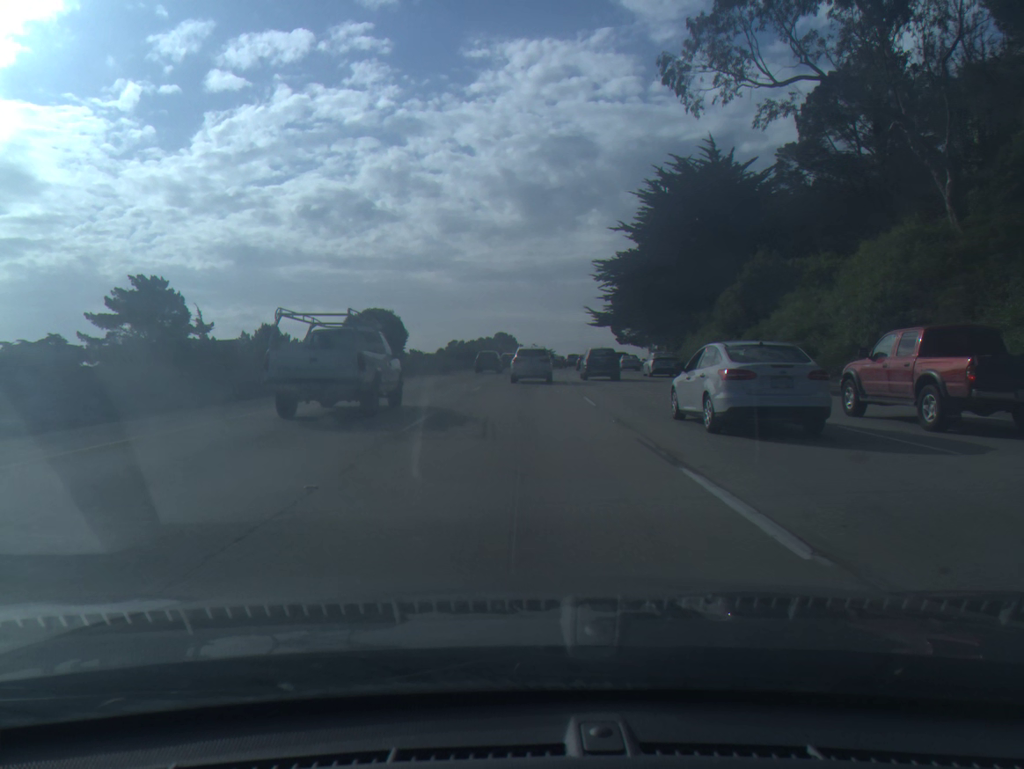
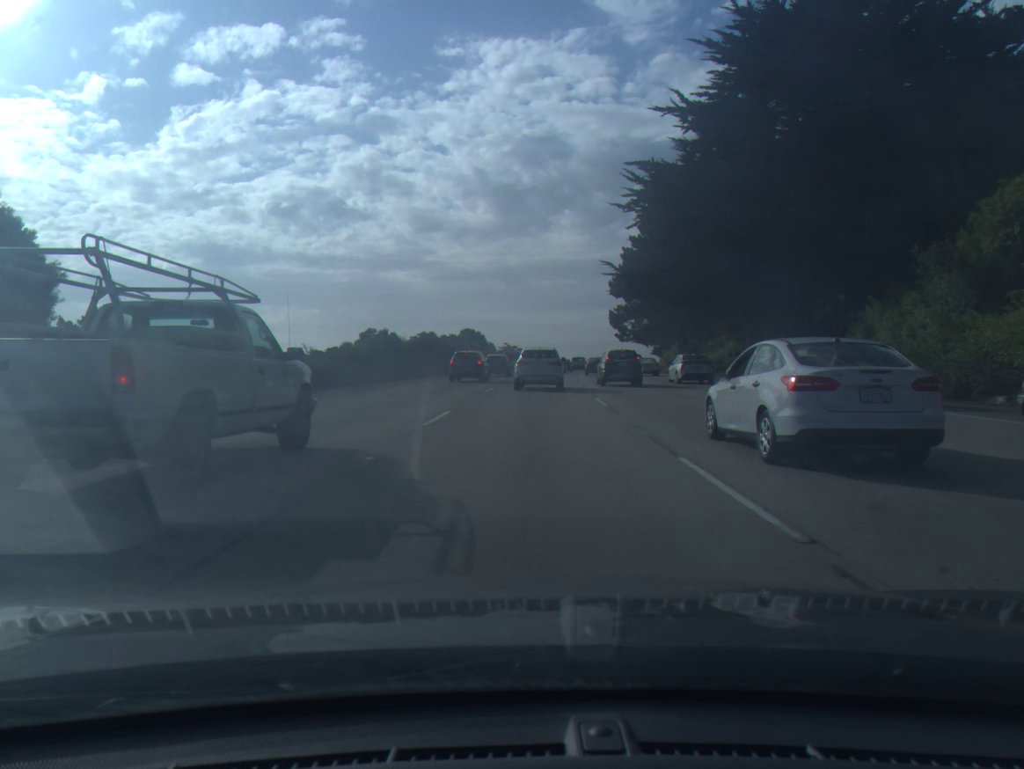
(+0.6, +42.5) m; +2°
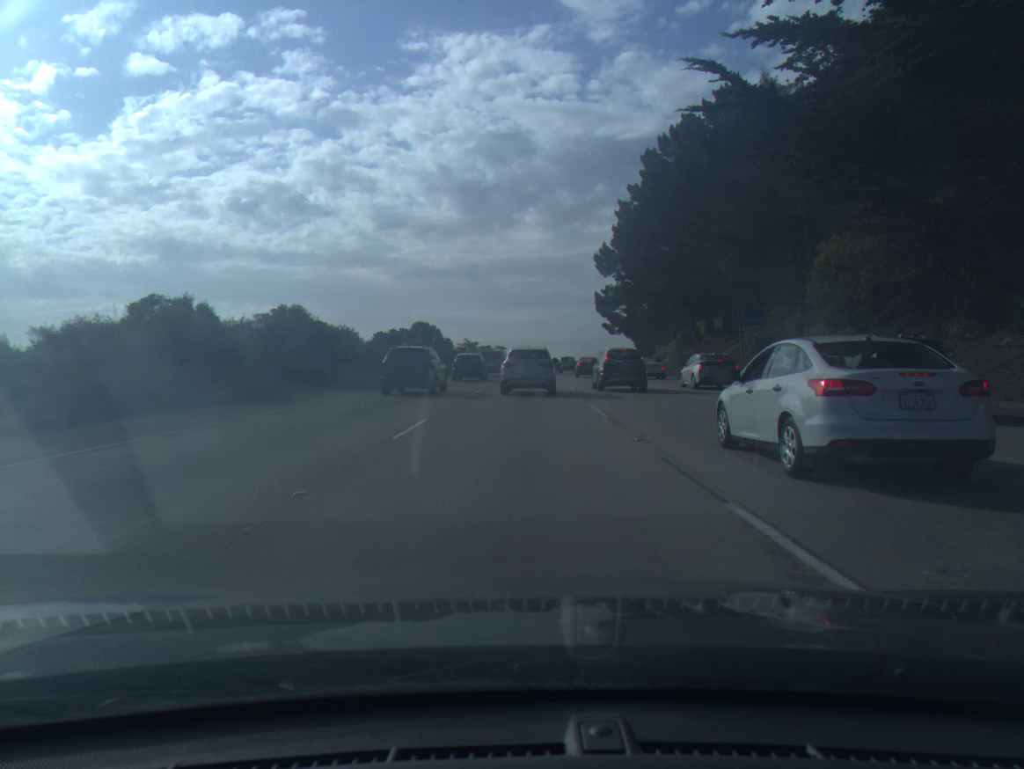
(+0.8, +31.3) m; +3°
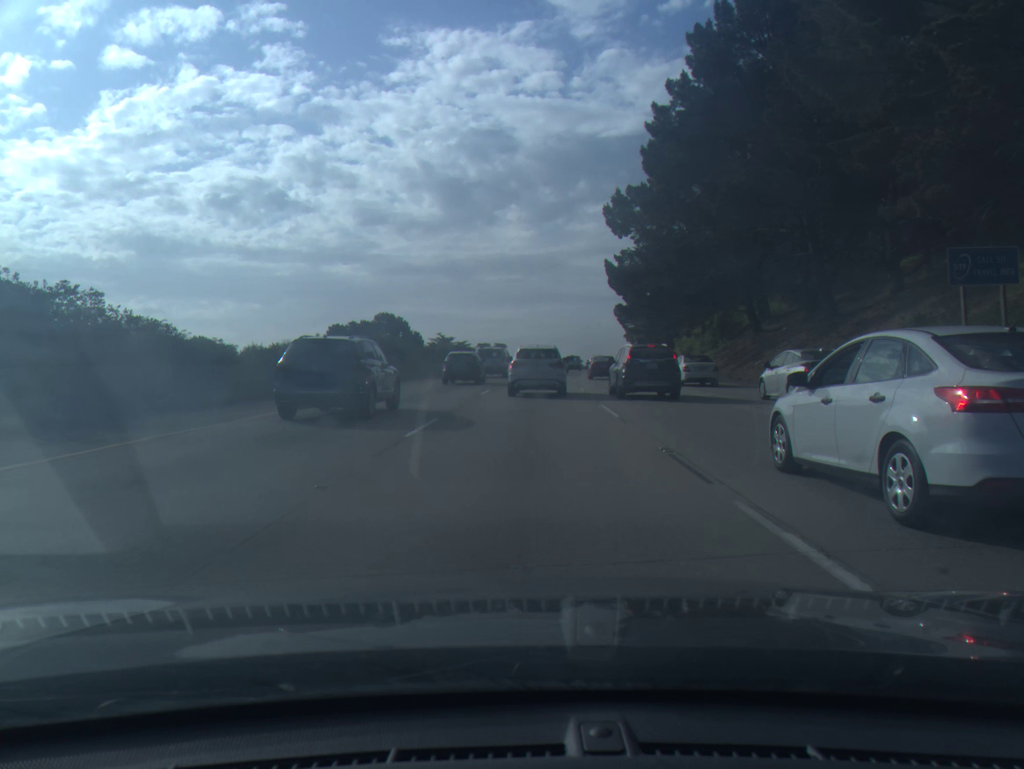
(+0.2, +29.2) m; +1°
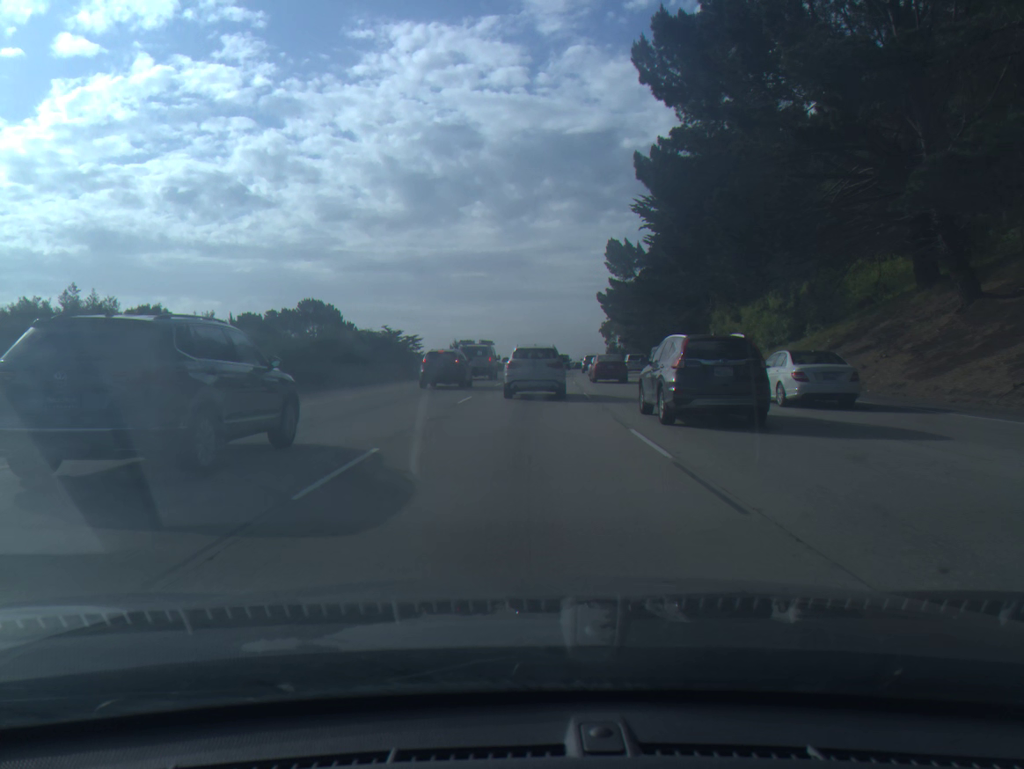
(+0.8, +34.5) m; +3°
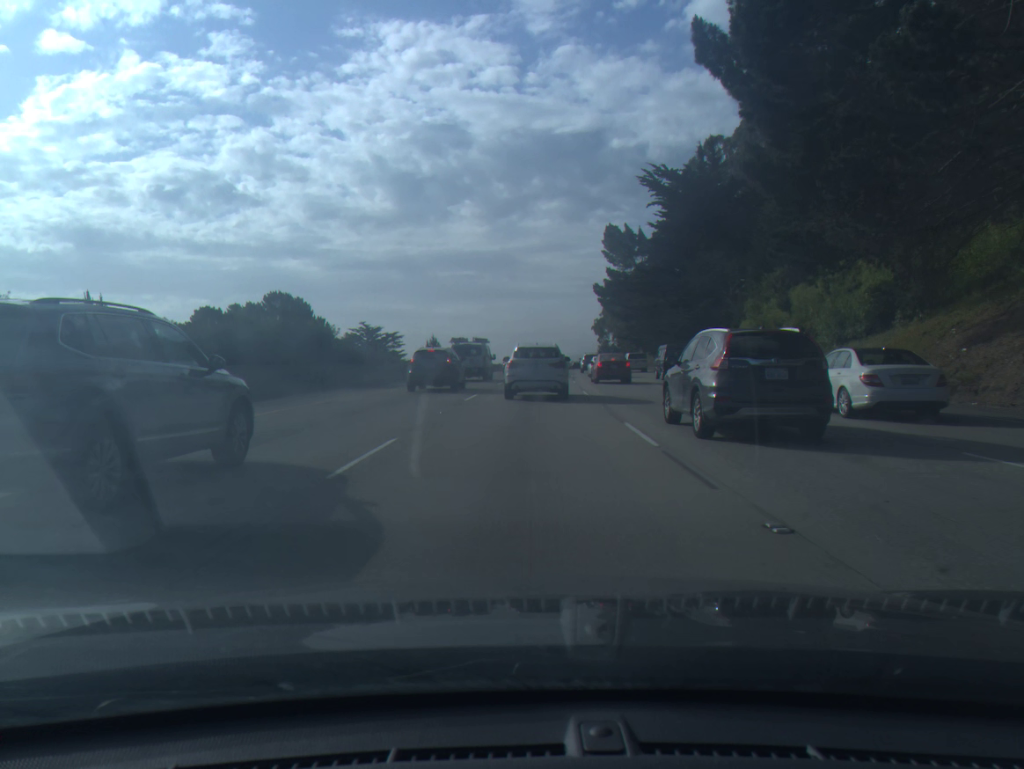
(+0.1, +13.3) m; +1°
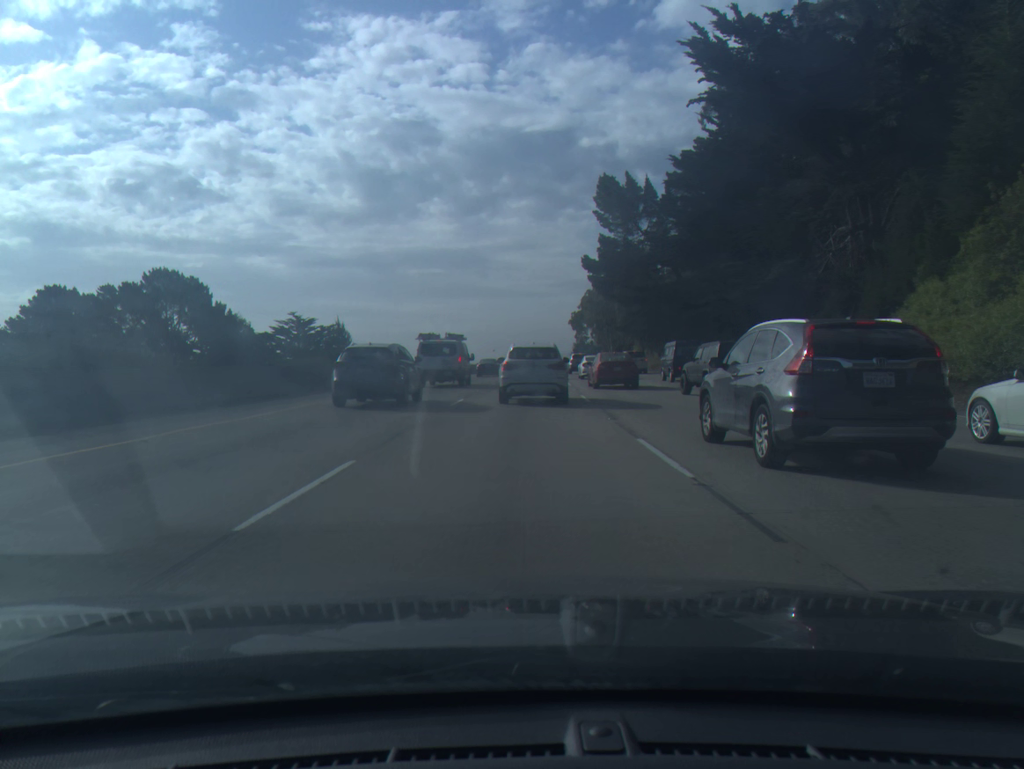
(+0.6, +31.7) m; +2°
